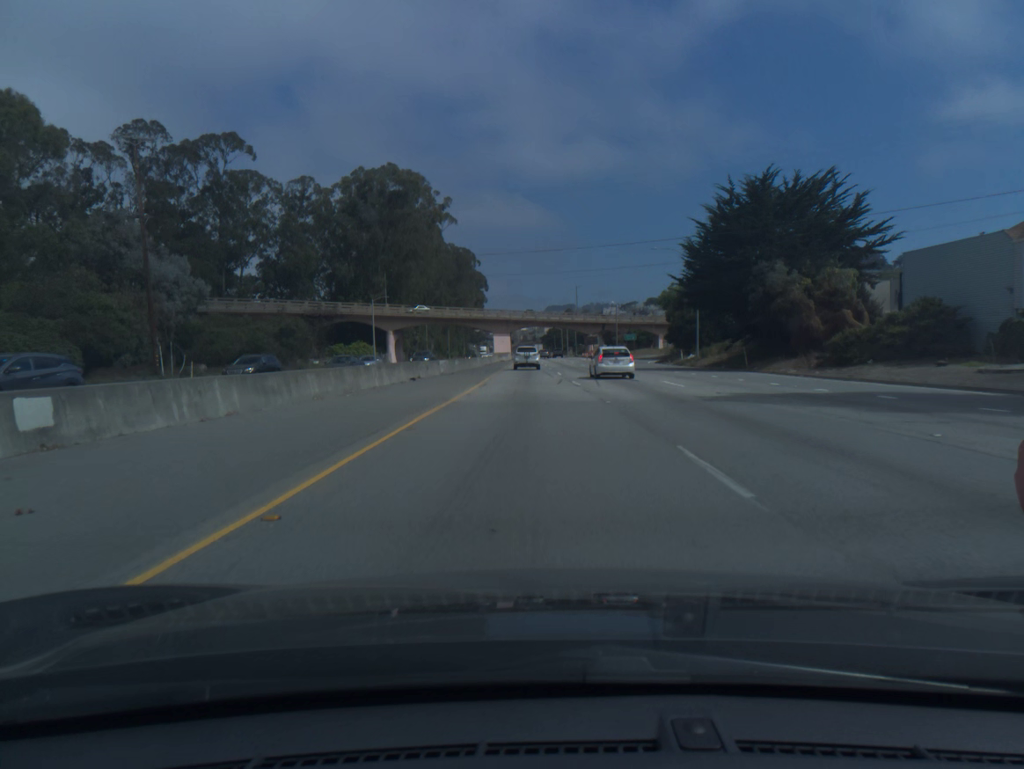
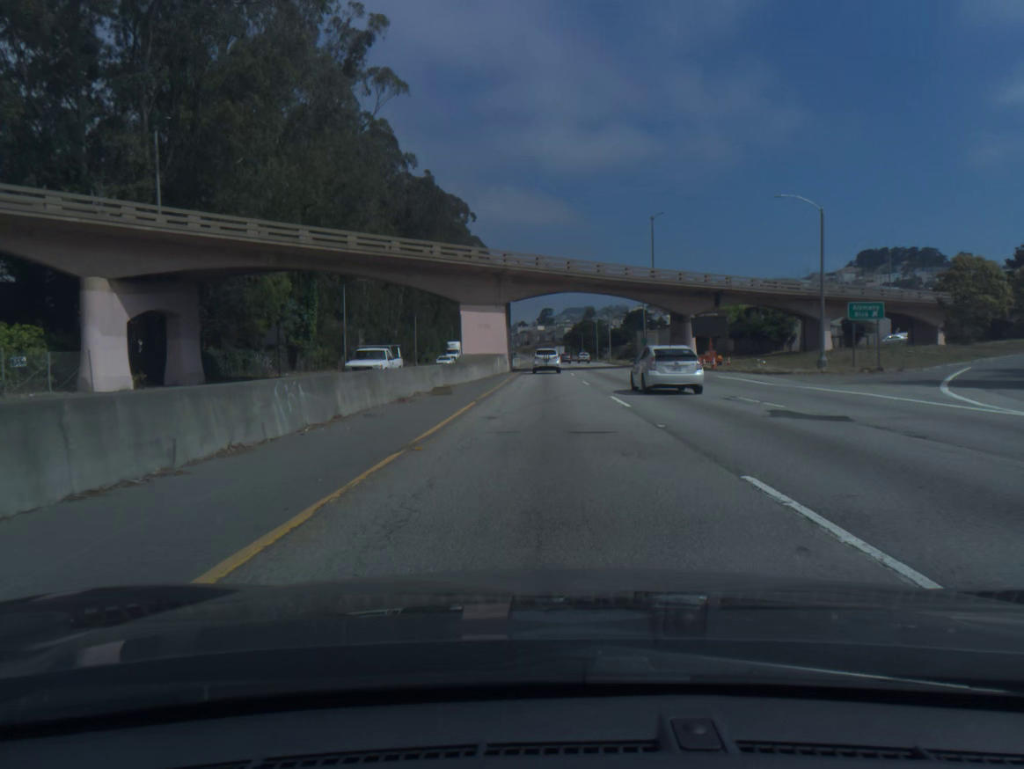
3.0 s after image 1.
(-2.1, +84.7) m; -2°
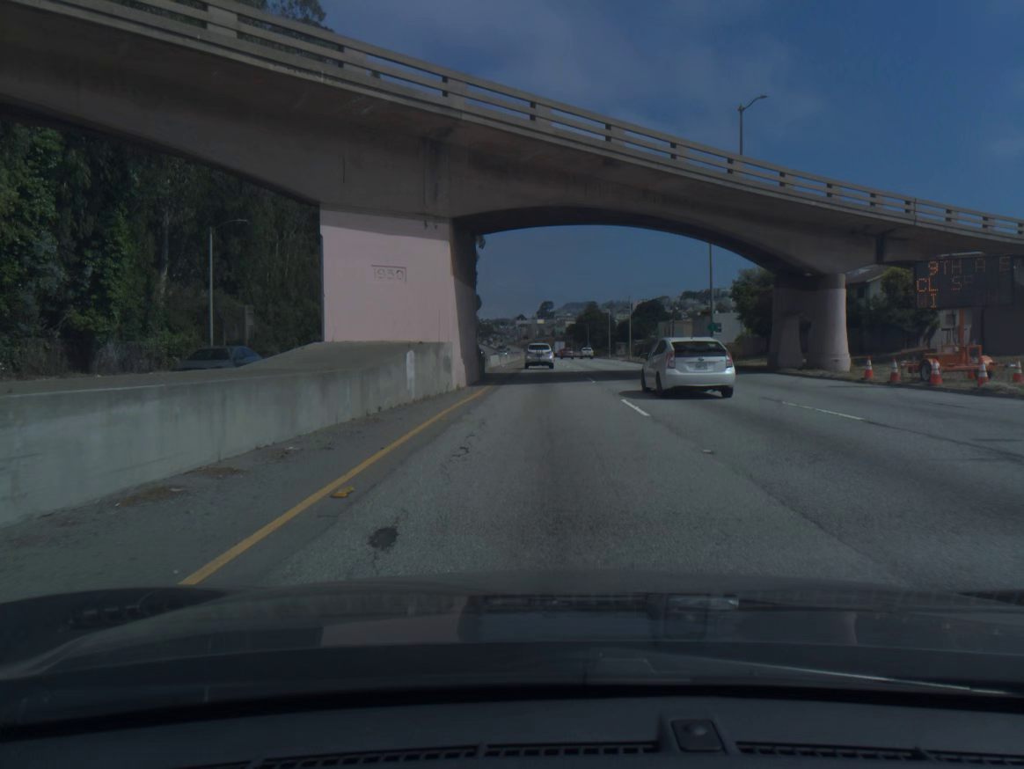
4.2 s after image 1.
(0.0, +33.5) m; 0°
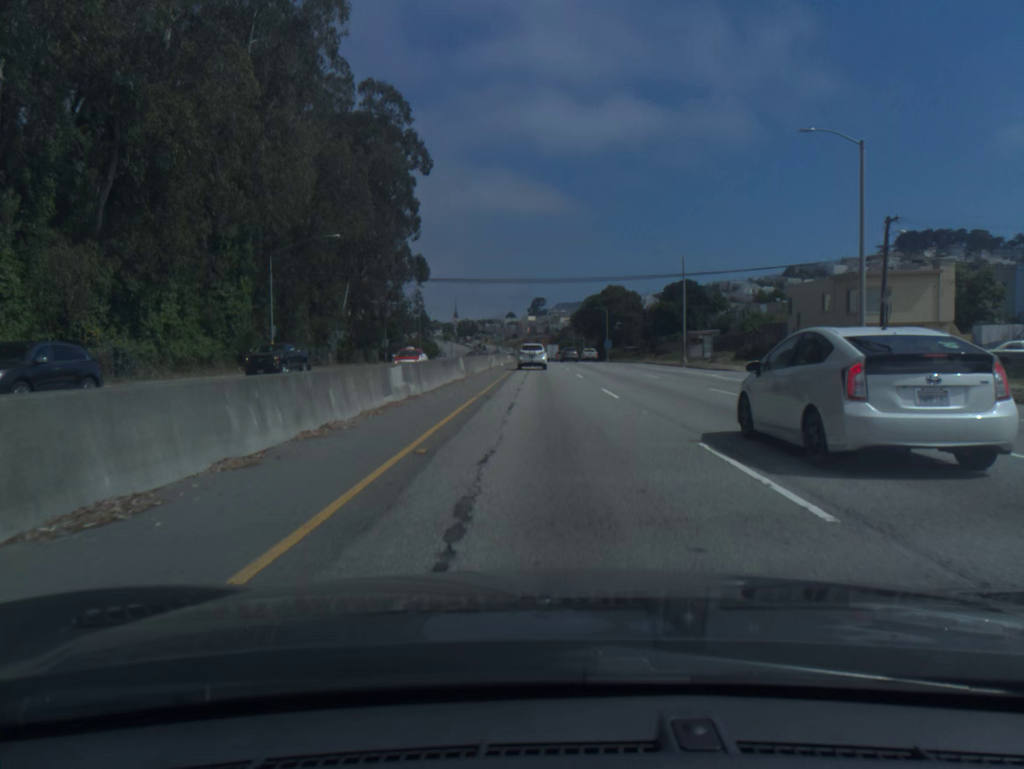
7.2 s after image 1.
(+0.1, +82.3) m; +1°
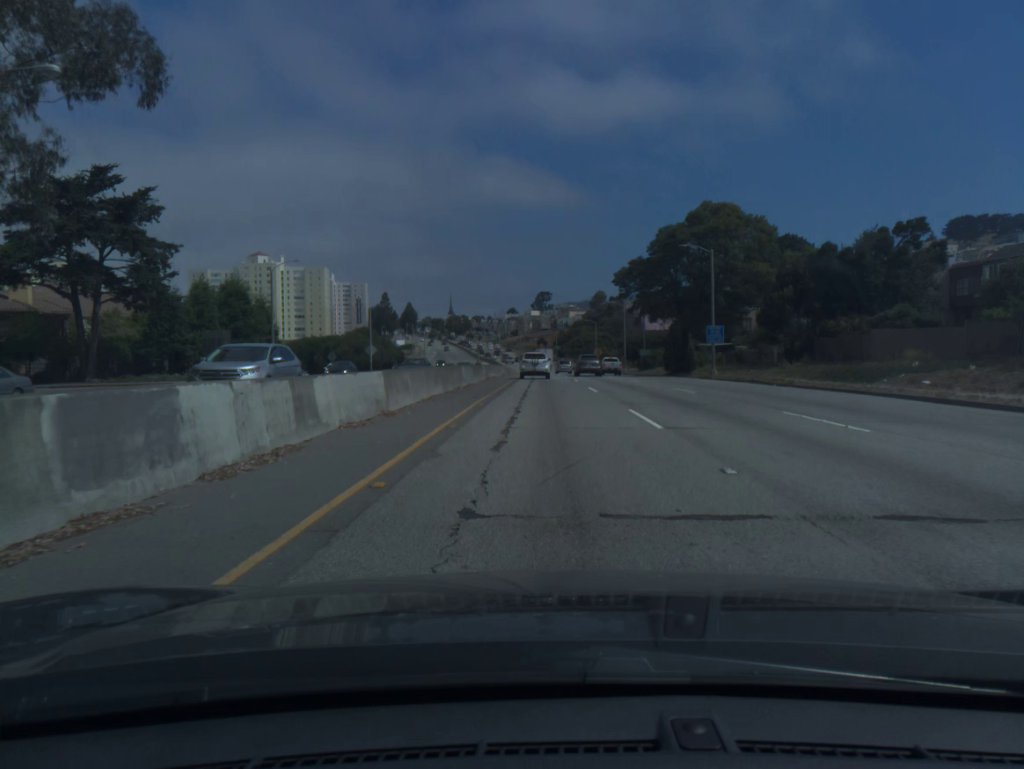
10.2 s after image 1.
(-0.3, +80.8) m; 0°
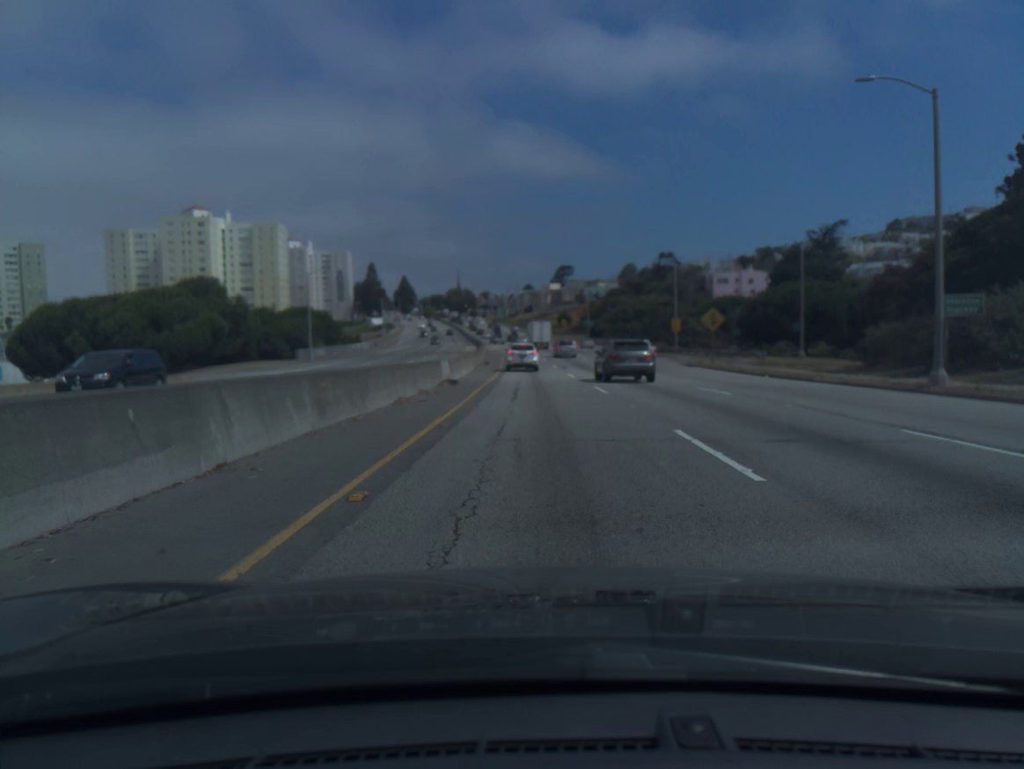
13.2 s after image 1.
(-0.6, +79.7) m; -1°
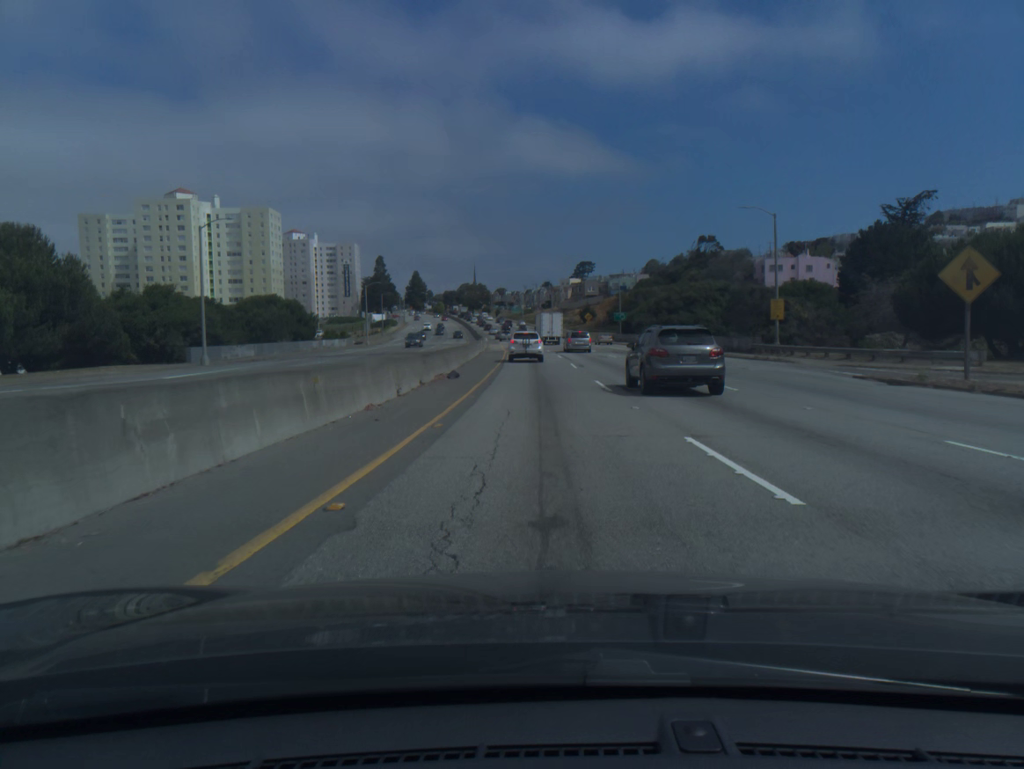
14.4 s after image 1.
(-0.4, +30.8) m; -1°
